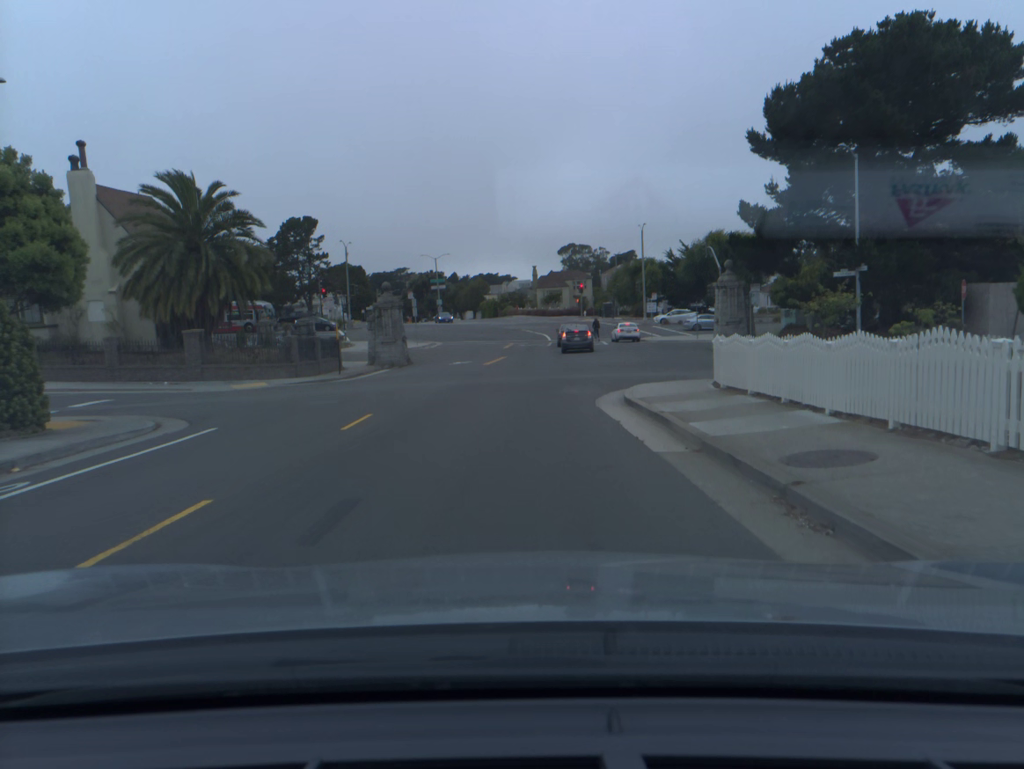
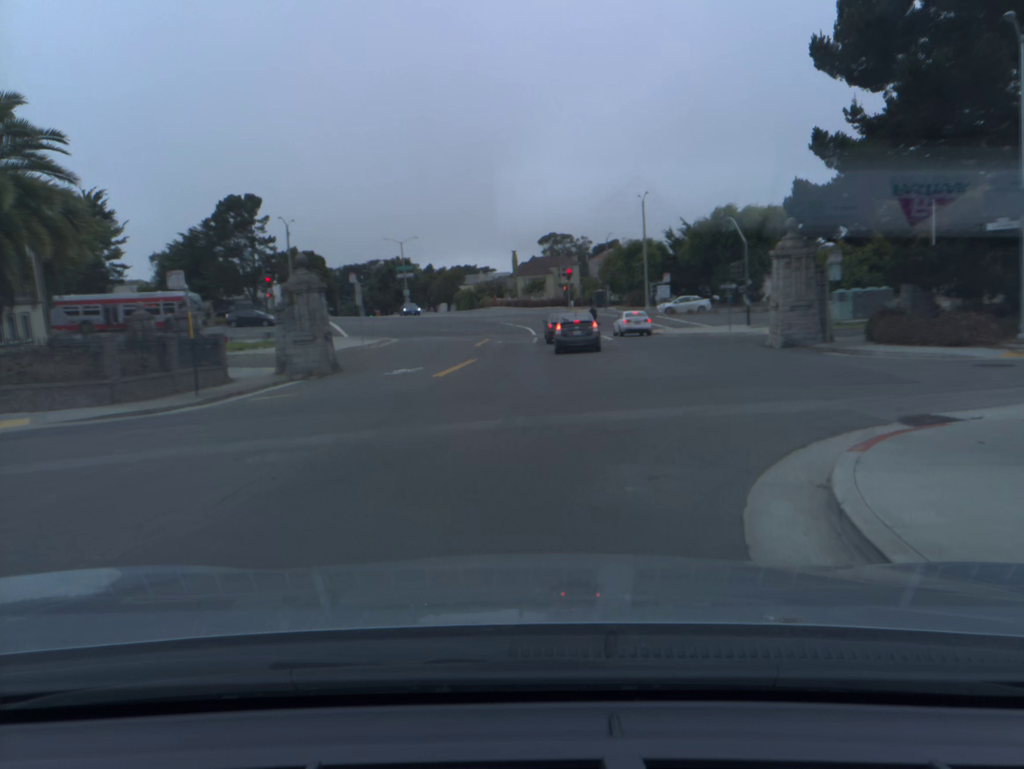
(+0.1, +12.7) m; +2°
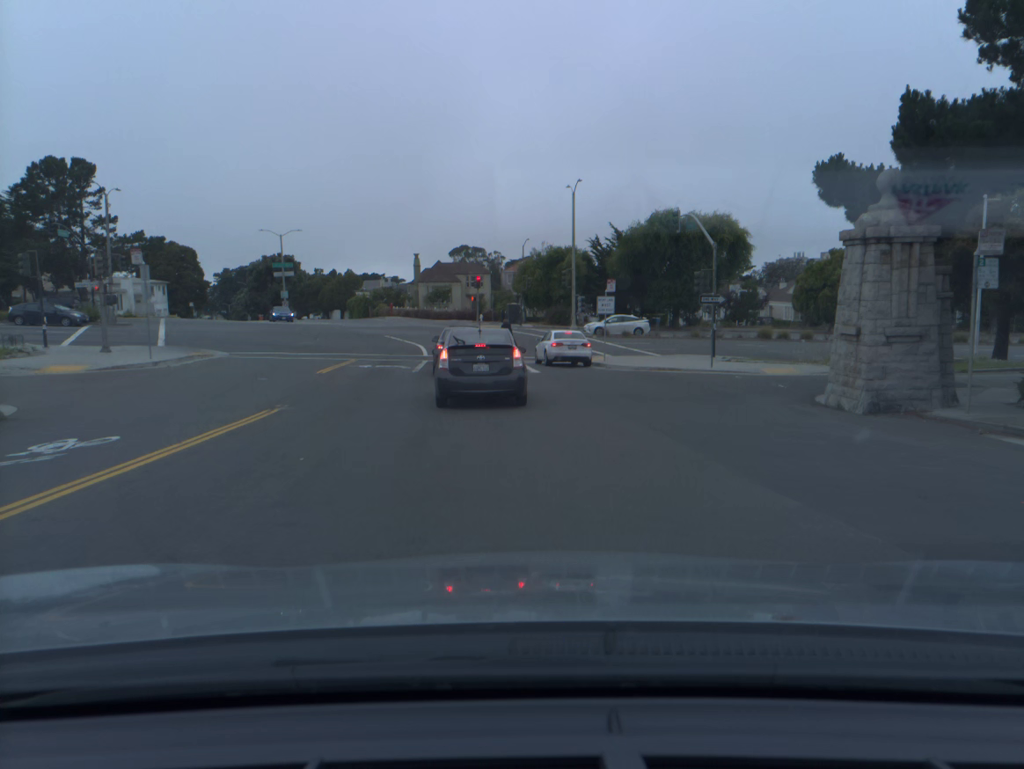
(+0.9, +15.1) m; +6°
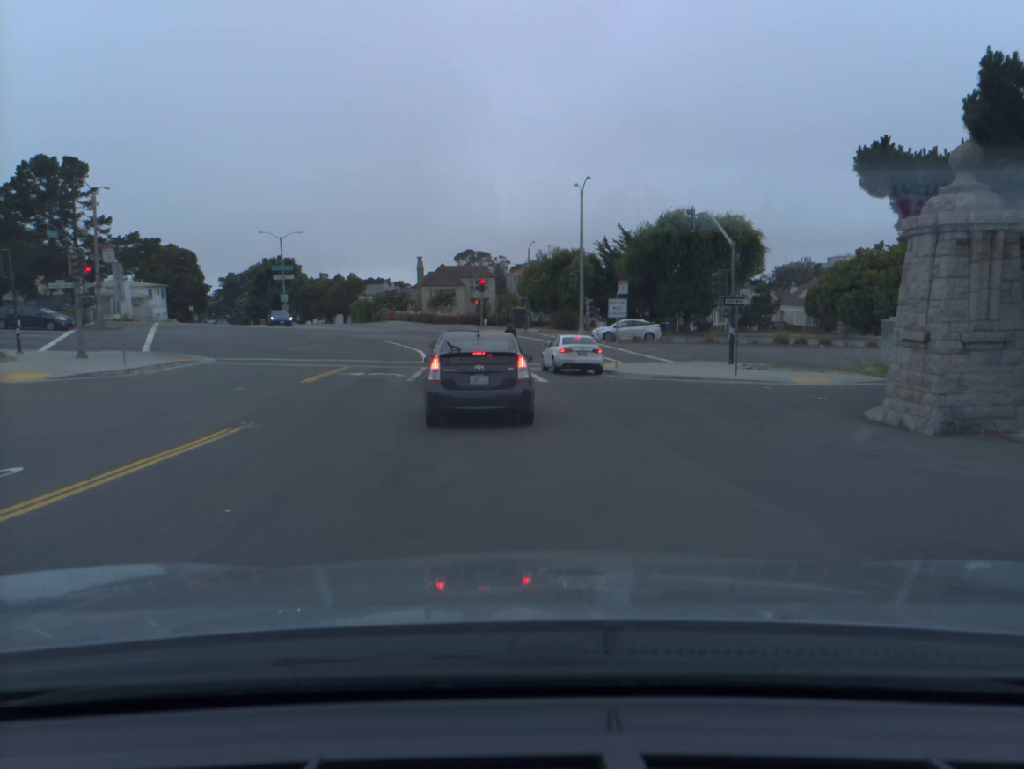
(0.0, +2.4) m; 0°
